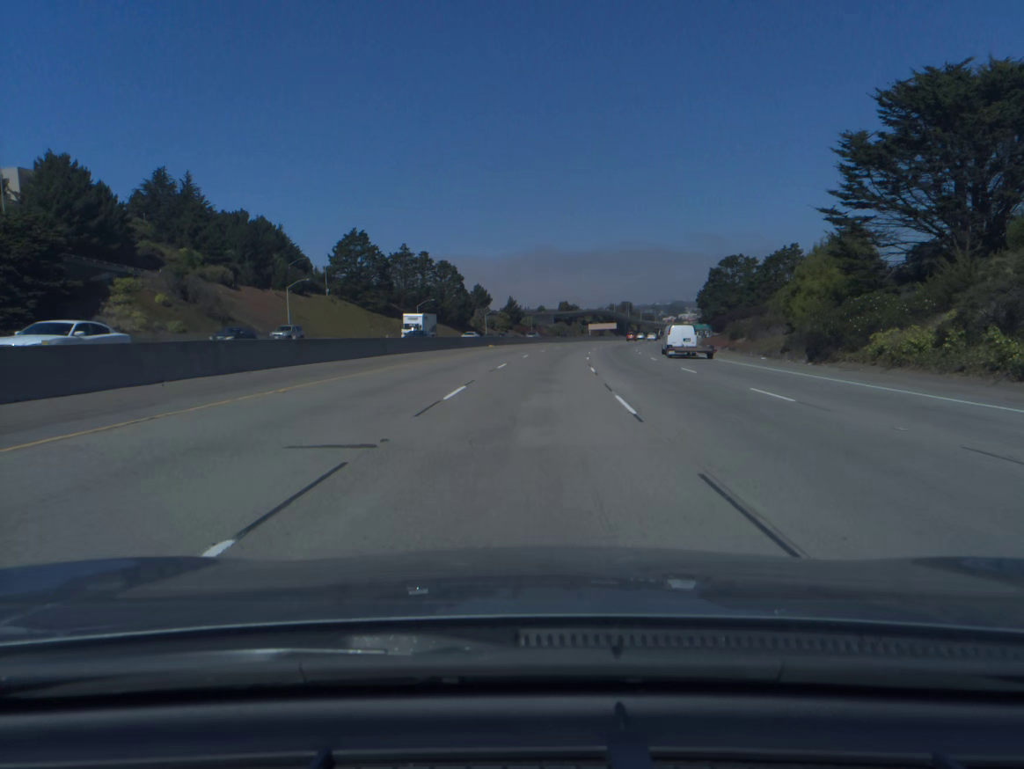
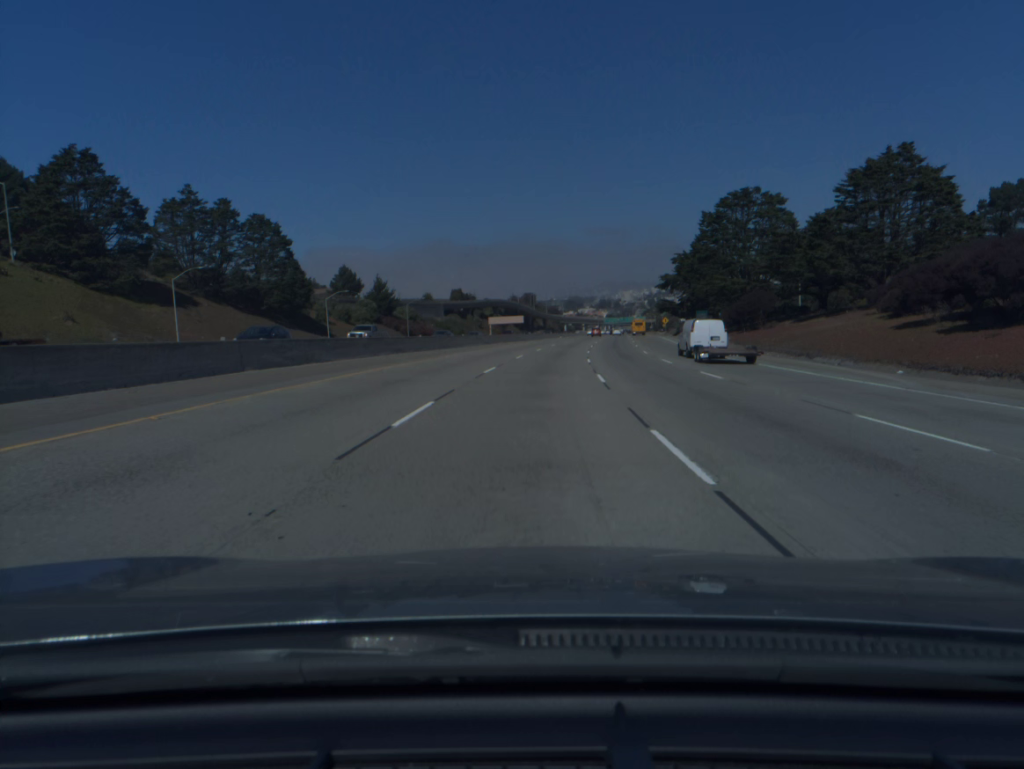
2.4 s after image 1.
(+4.7, +77.7) m; +7°
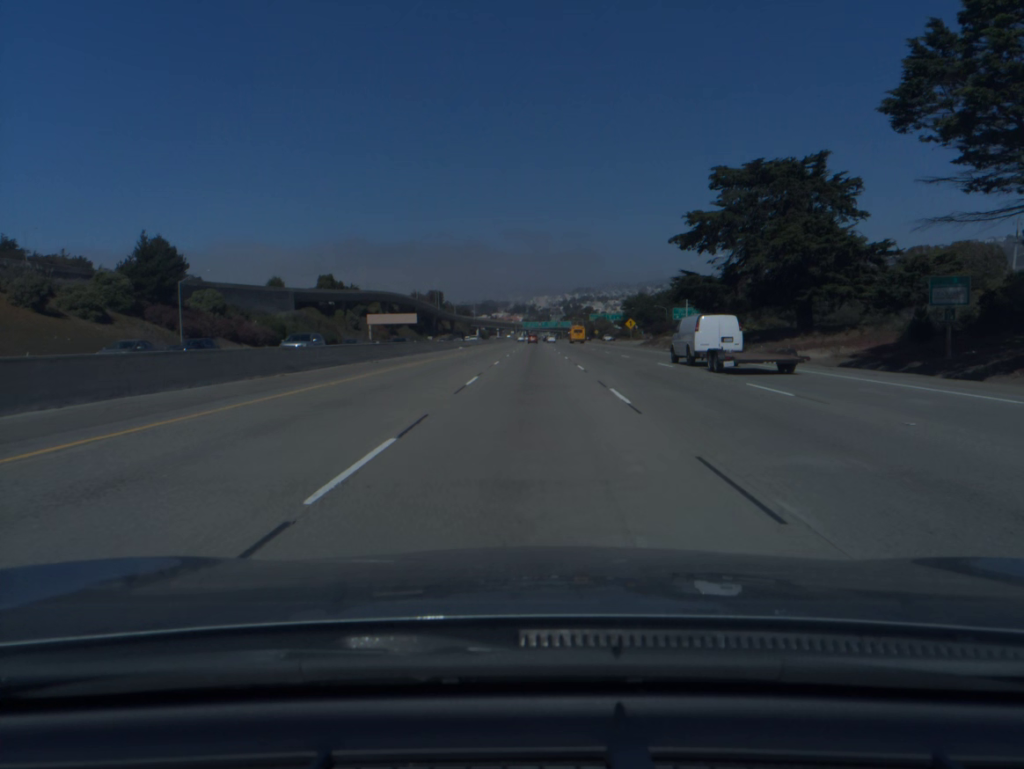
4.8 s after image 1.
(+4.7, +77.5) m; +6°
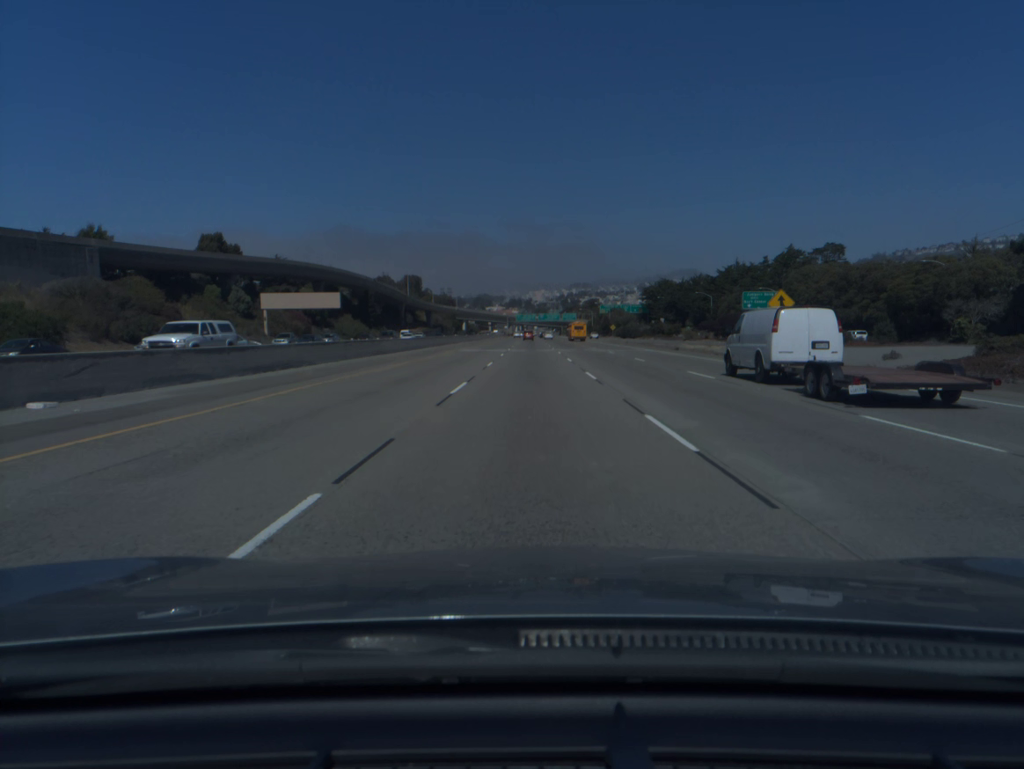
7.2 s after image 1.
(+0.4, +77.1) m; 0°
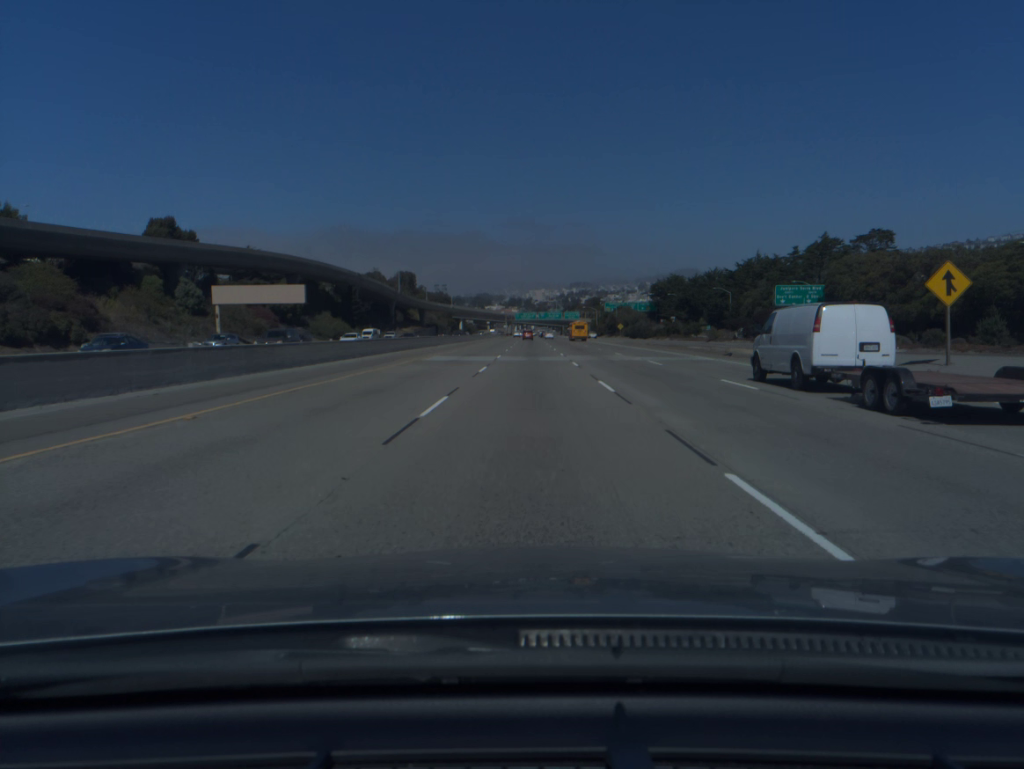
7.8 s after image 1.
(0.0, +19.3) m; 0°
